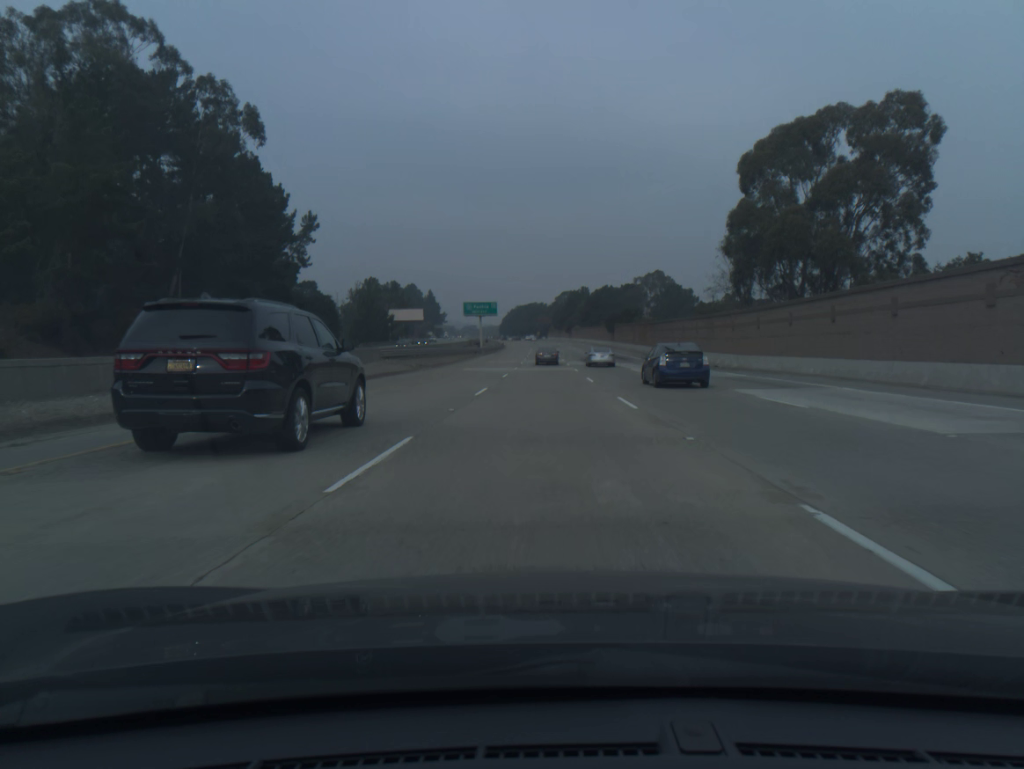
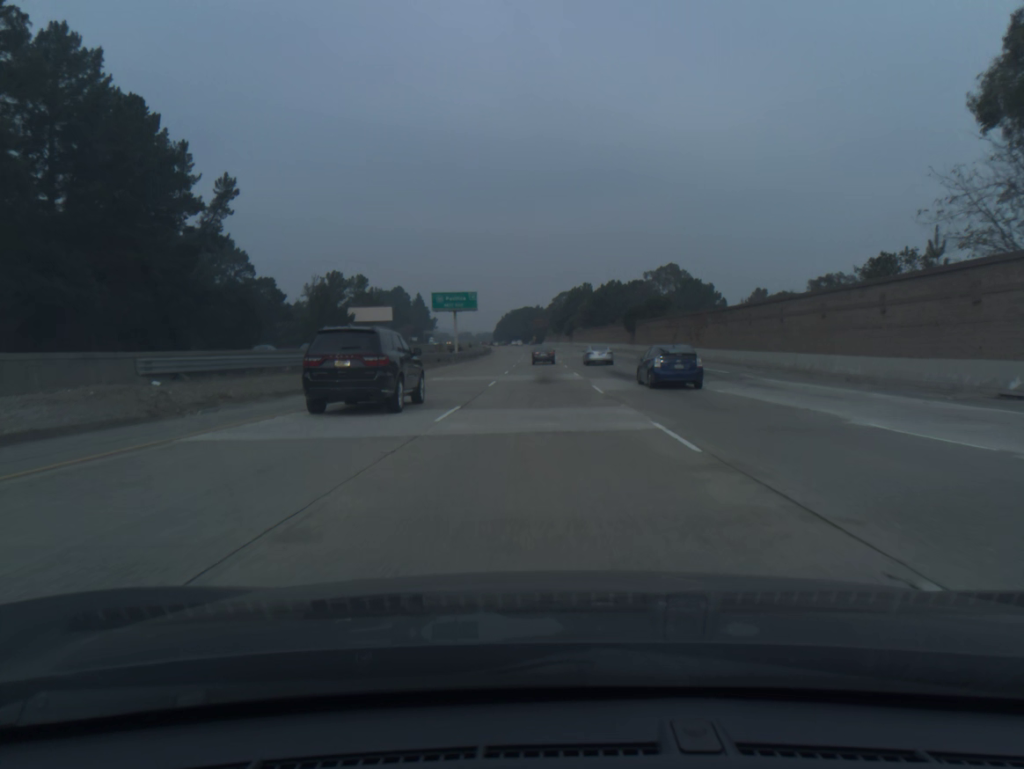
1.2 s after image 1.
(+0.1, +36.3) m; 0°
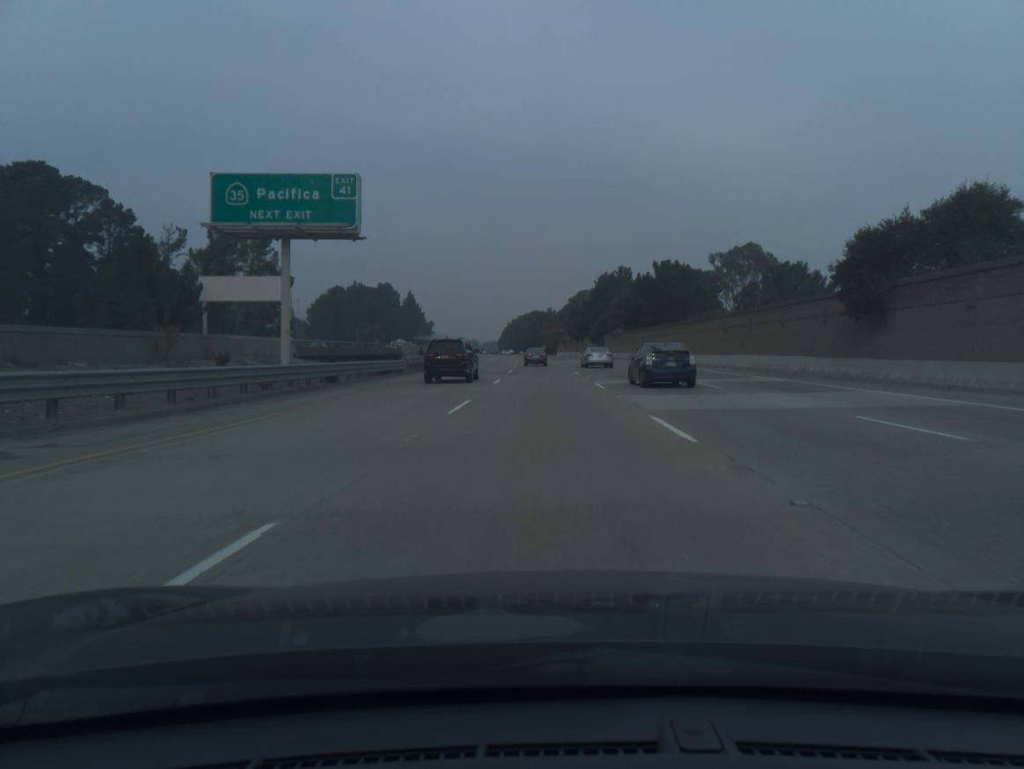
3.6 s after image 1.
(-0.3, +72.0) m; -1°
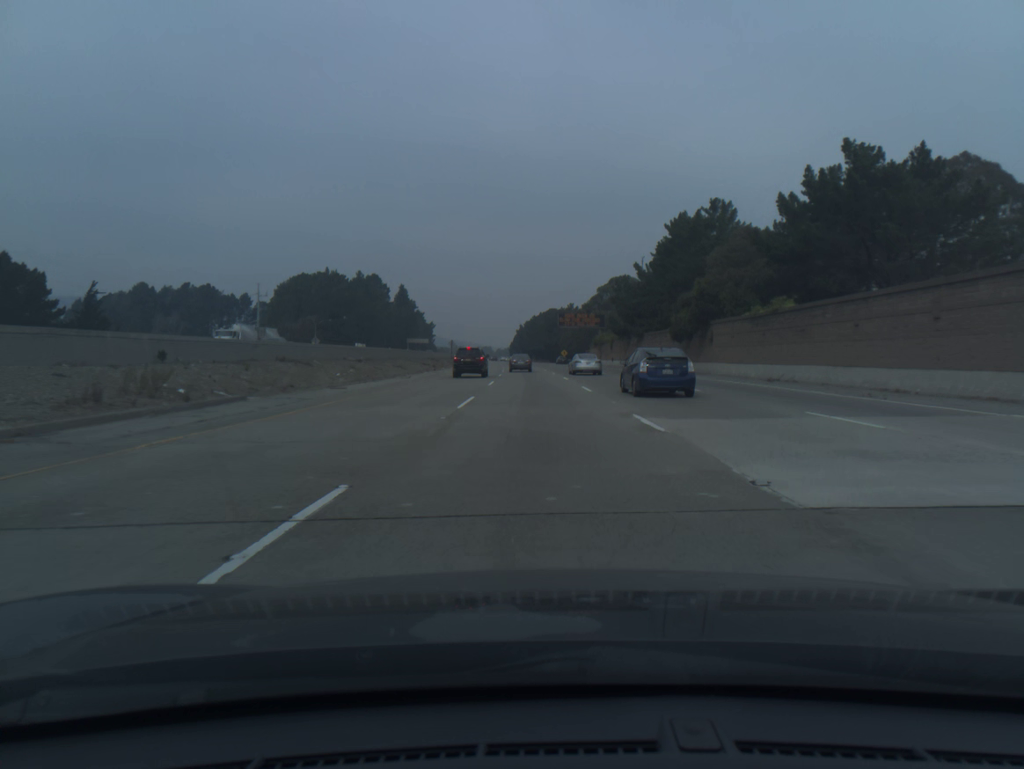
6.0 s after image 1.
(-0.6, +71.3) m; -1°
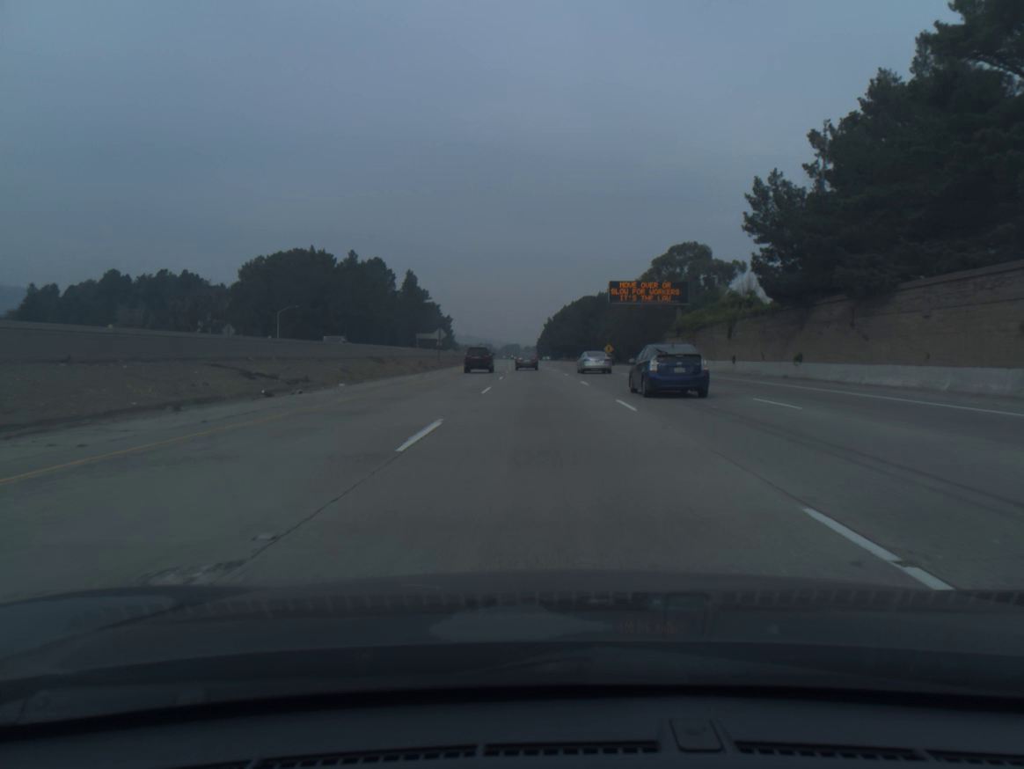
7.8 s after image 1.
(-0.9, +53.5) m; -2°
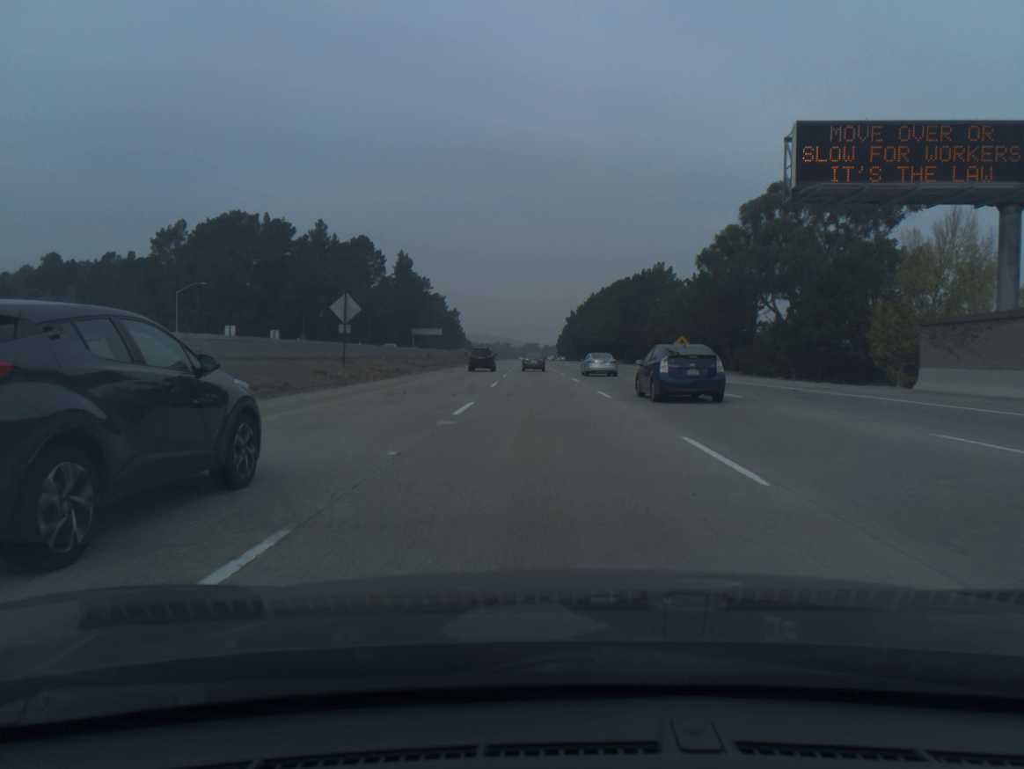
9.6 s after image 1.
(-0.7, +53.2) m; -2°
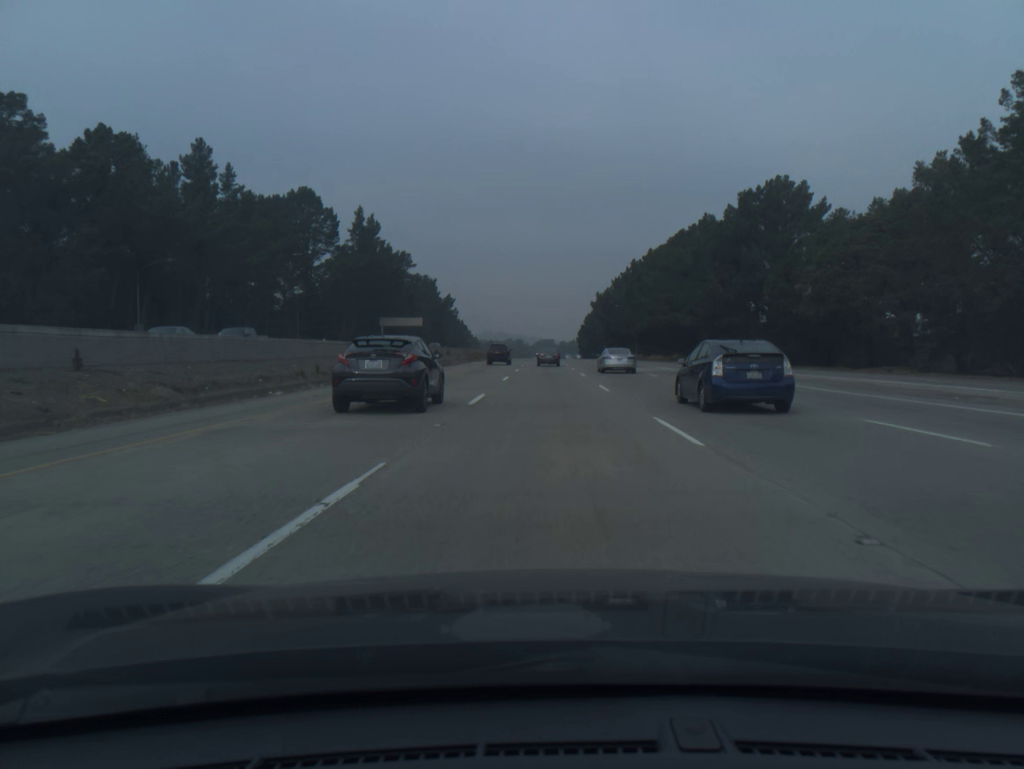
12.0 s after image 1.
(-0.9, +70.4) m; -1°
